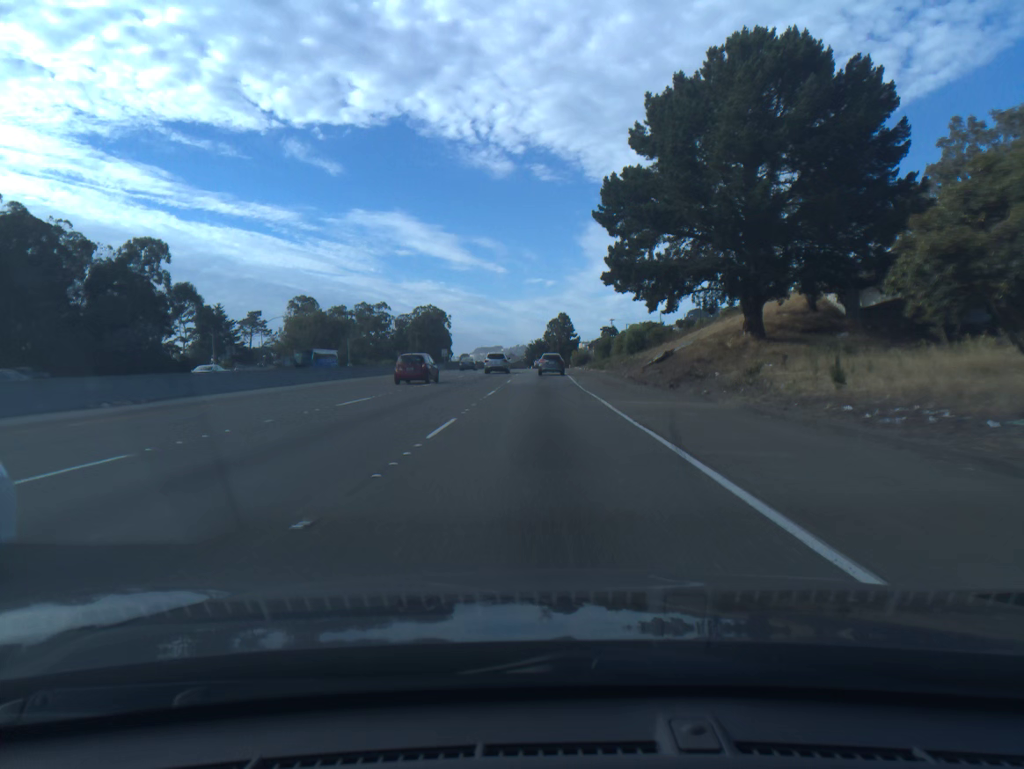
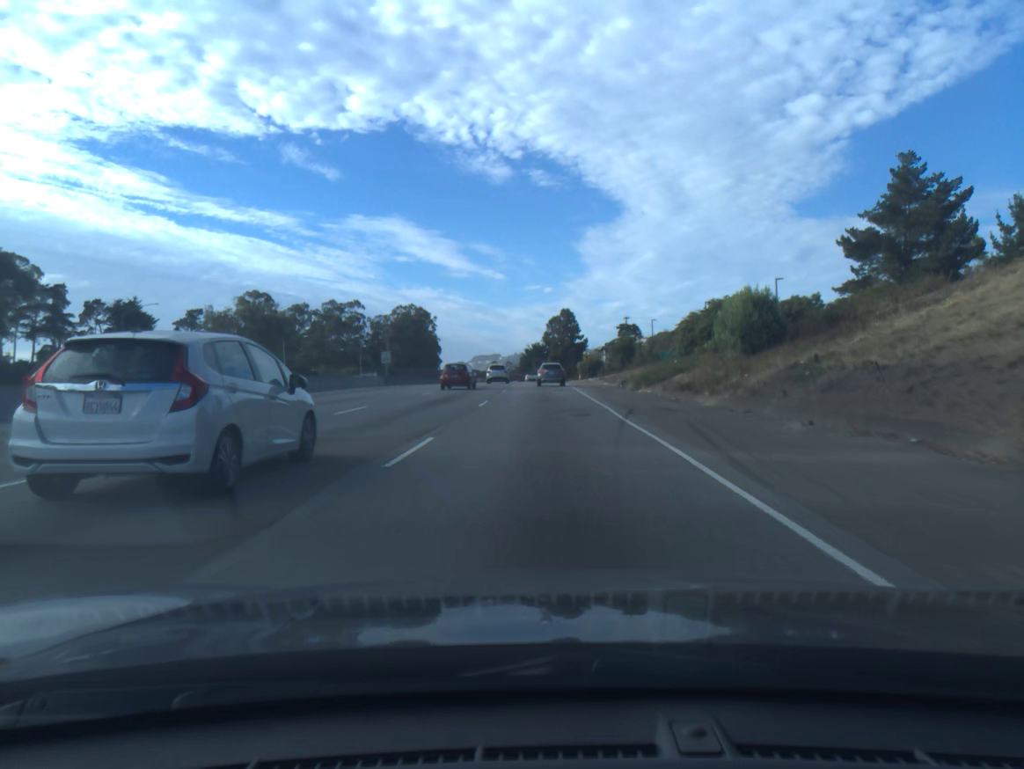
(0.0, +45.4) m; 0°
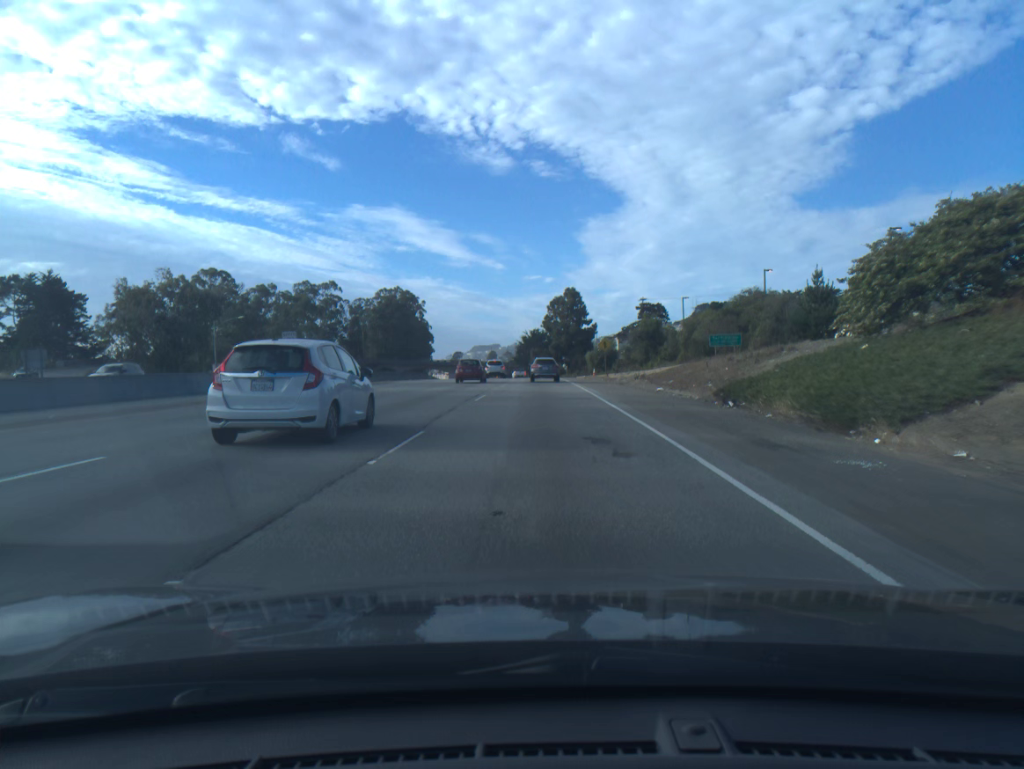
(+0.1, +29.2) m; 0°
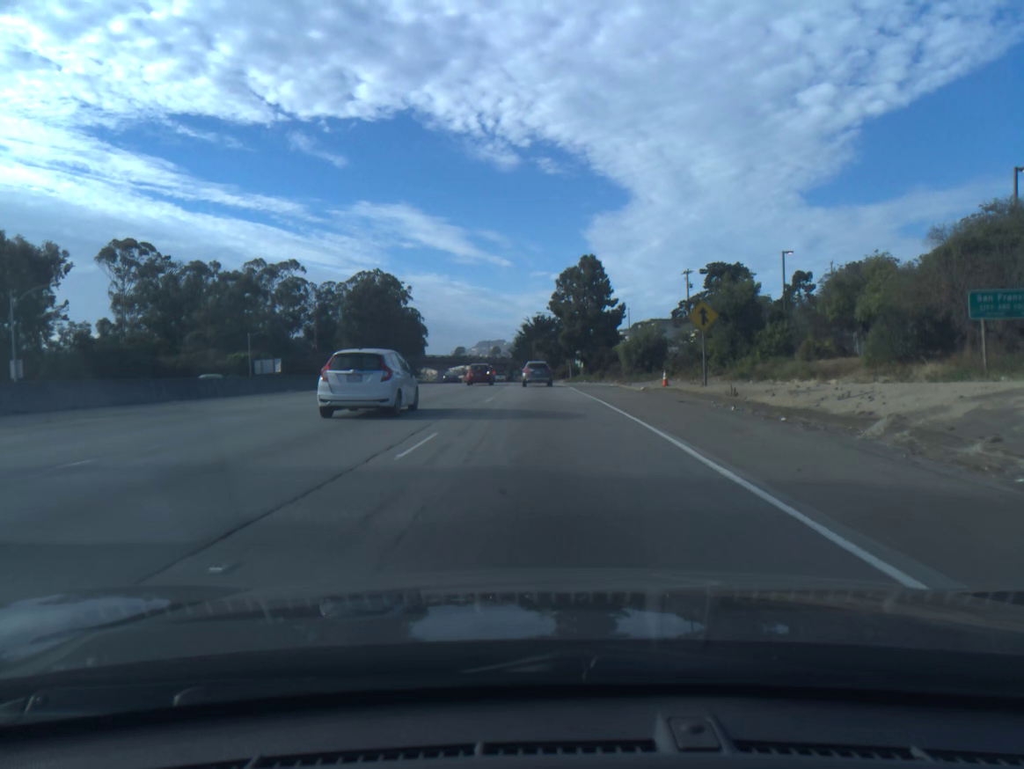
(-0.2, +42.8) m; 0°
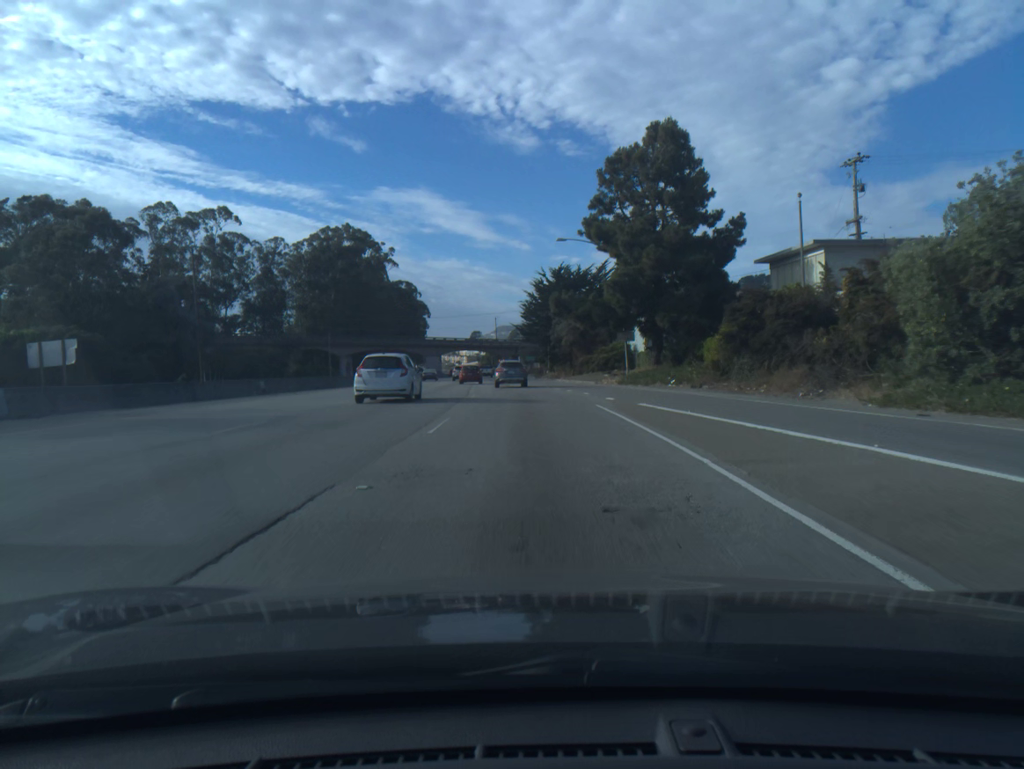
(-0.4, +55.7) m; -1°
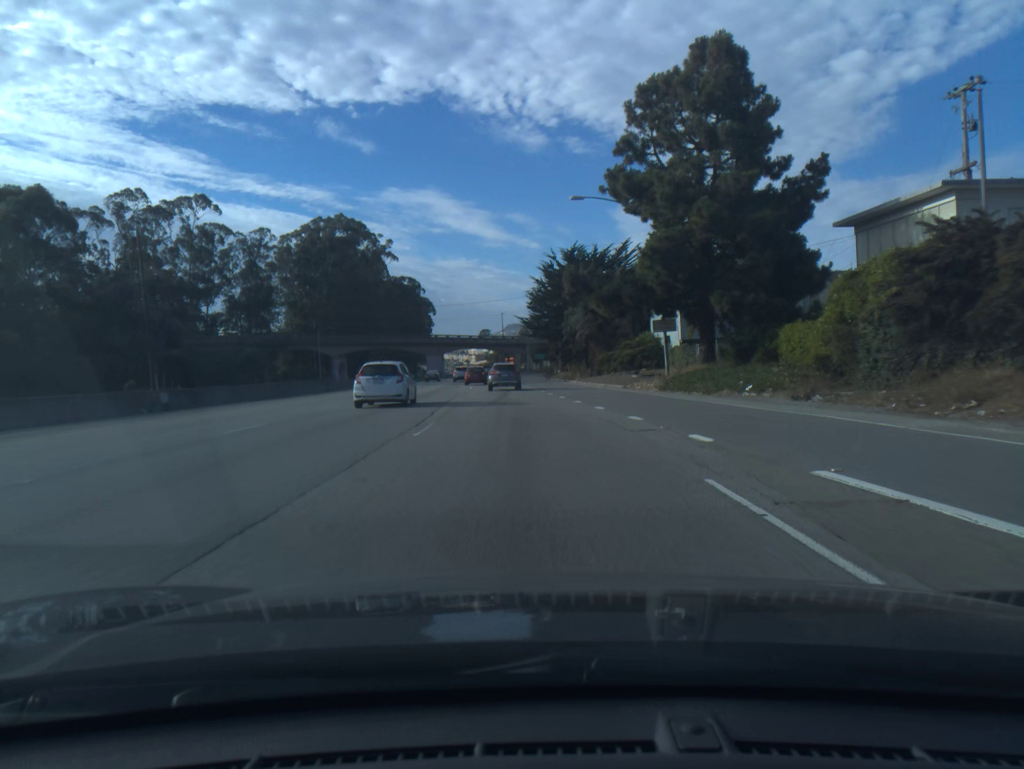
(-0.1, +13.7) m; -1°
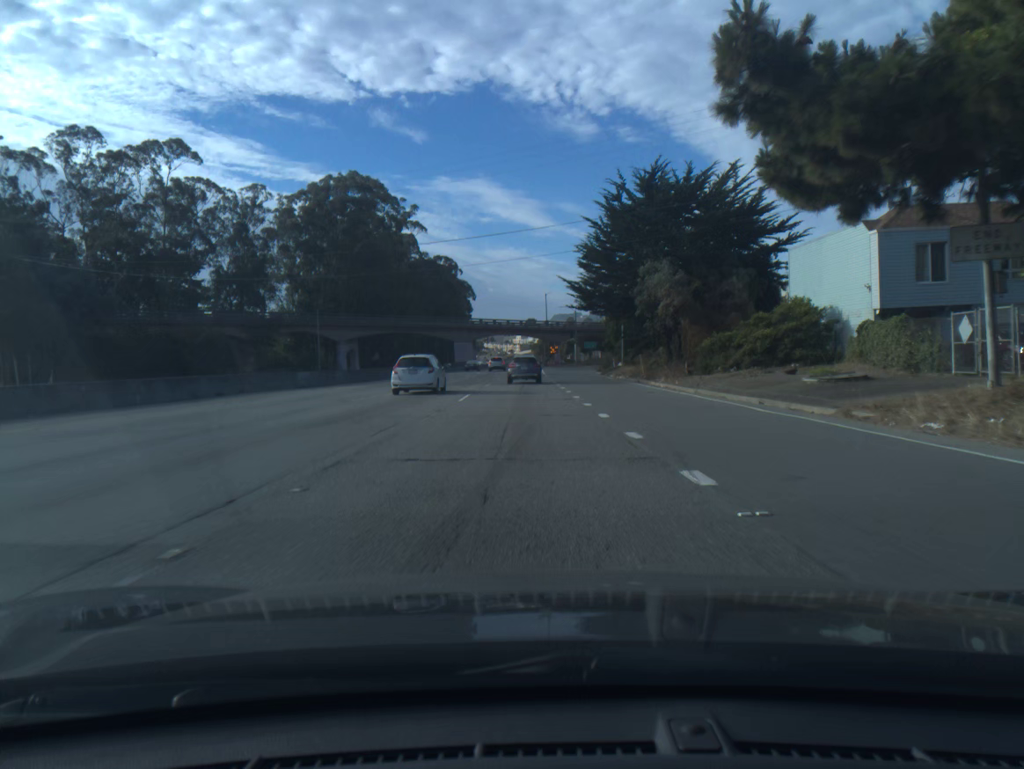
(-0.7, +27.1) m; -3°
